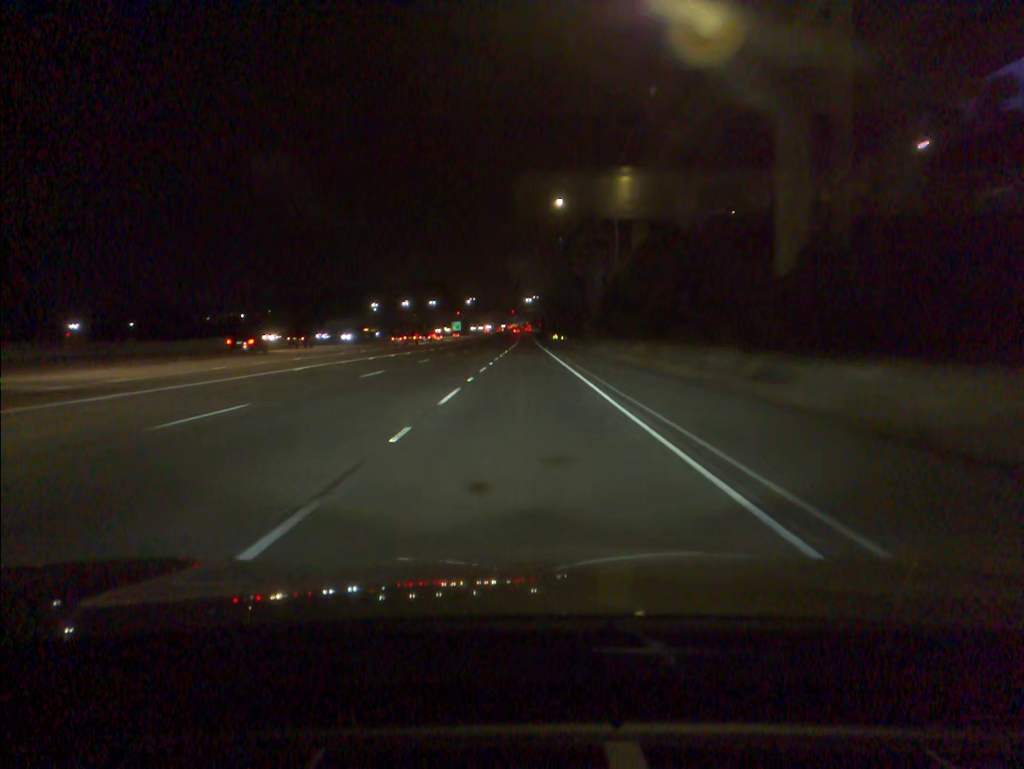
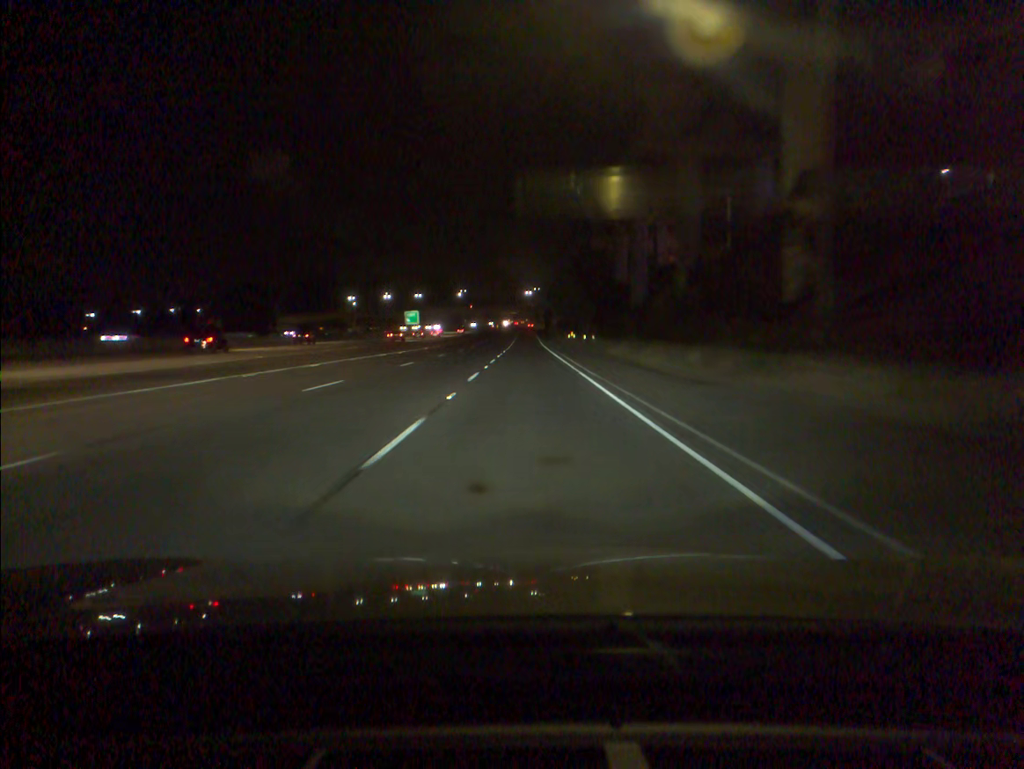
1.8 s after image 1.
(0.0, +49.6) m; 0°
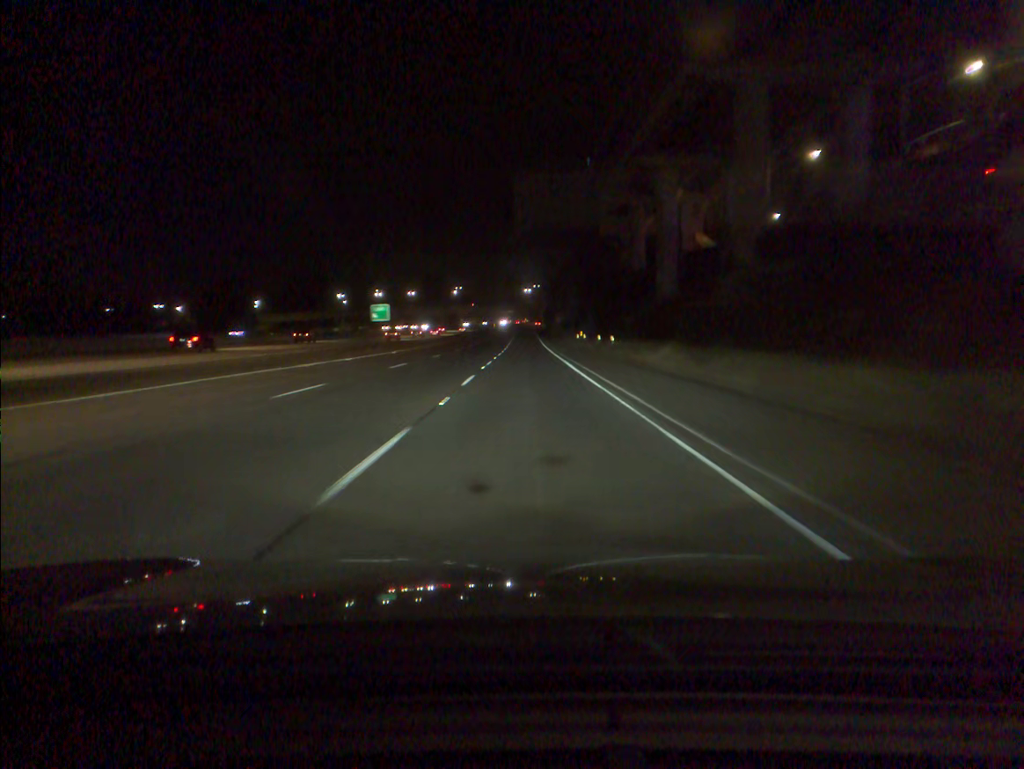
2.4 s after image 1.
(0.0, +16.5) m; 0°
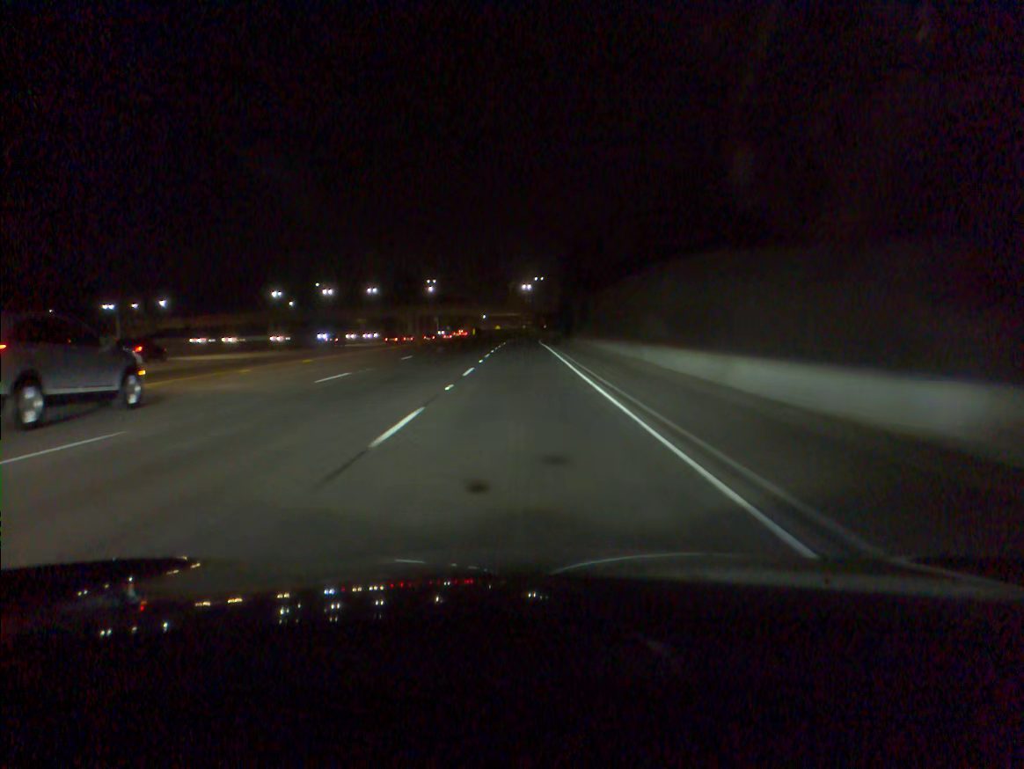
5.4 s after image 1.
(+0.2, +81.7) m; 0°
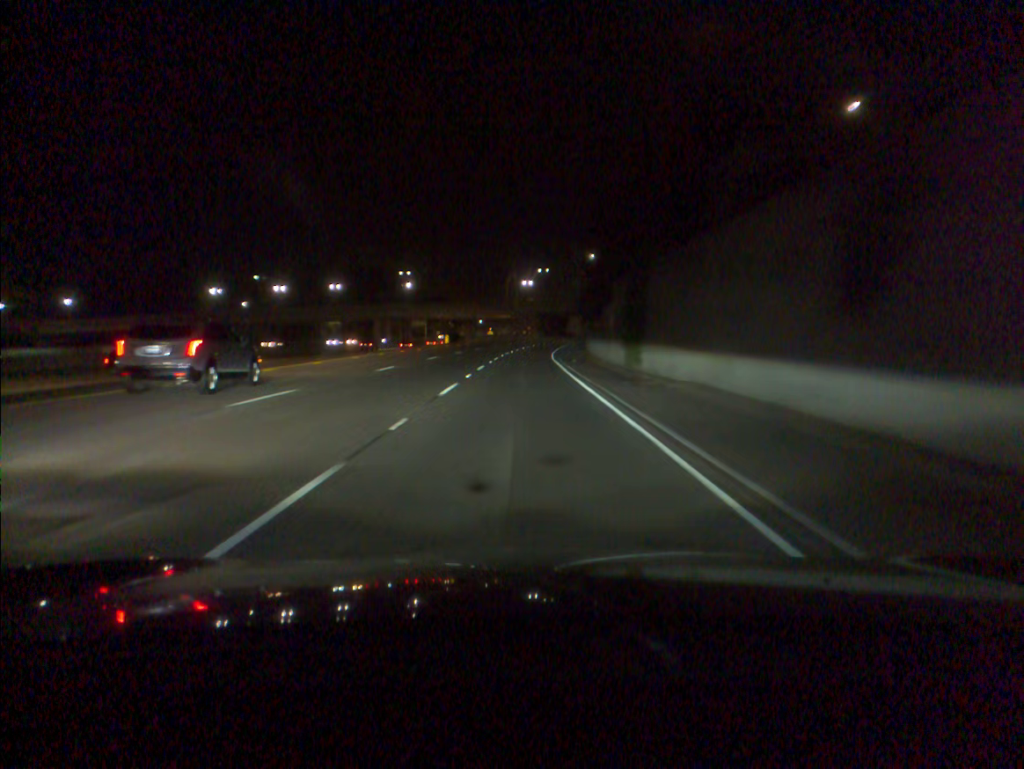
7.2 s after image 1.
(0.0, +48.3) m; 0°
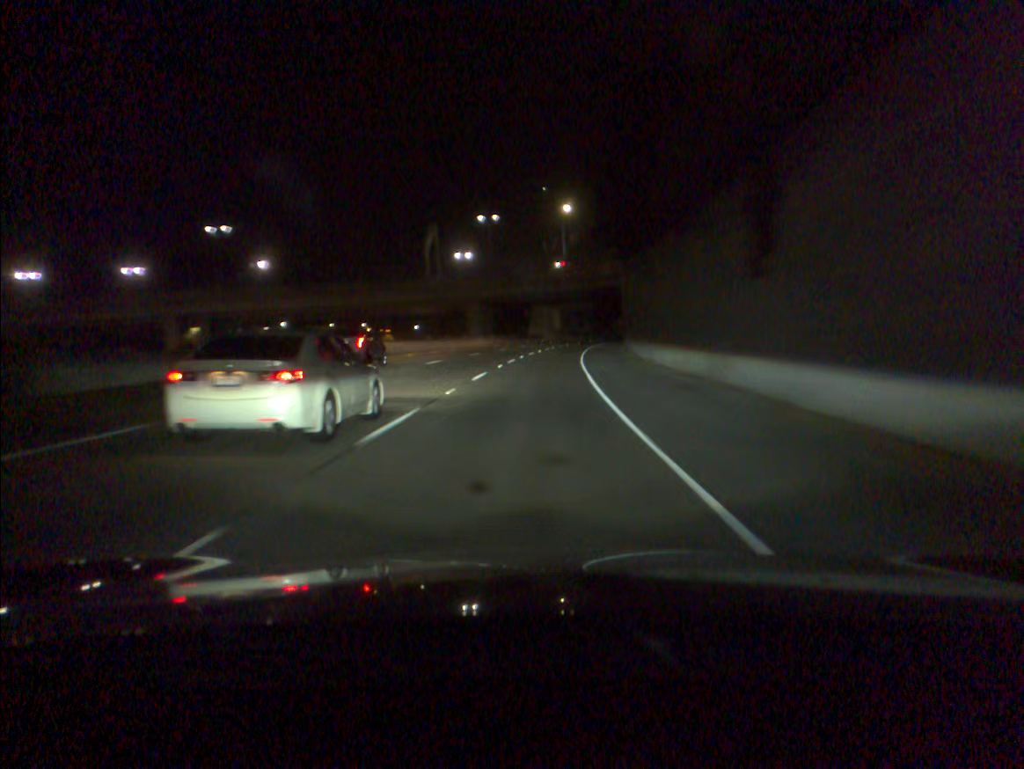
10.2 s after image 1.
(+1.6, +79.0) m; +4°
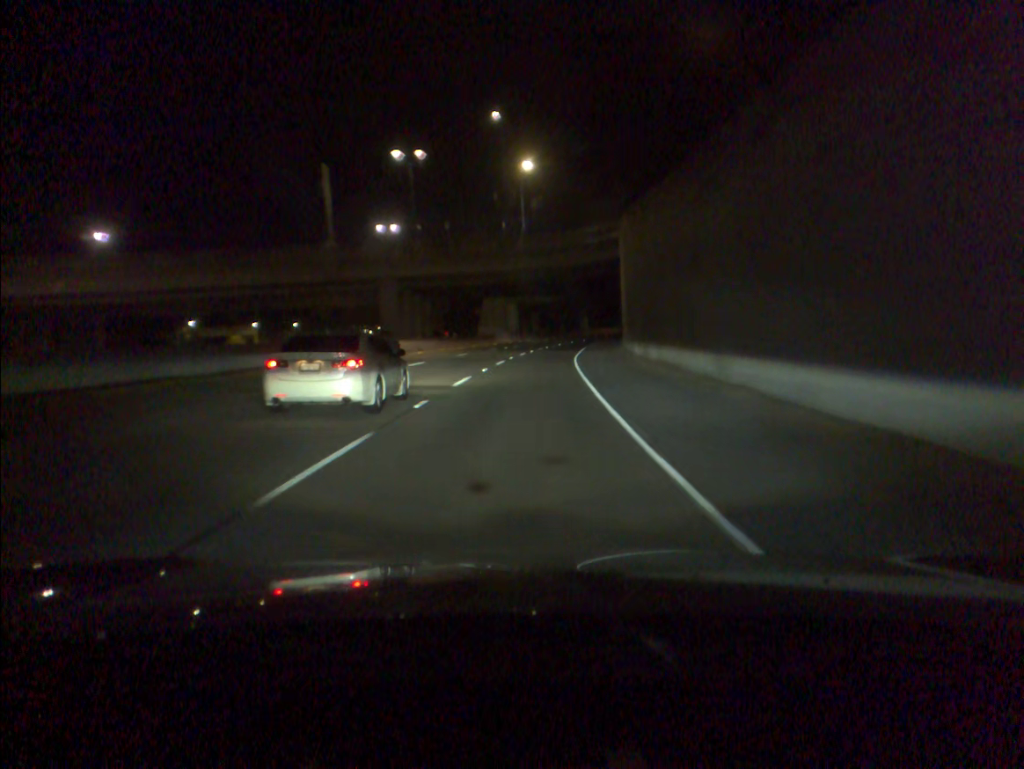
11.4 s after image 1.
(+0.9, +31.6) m; +3°
